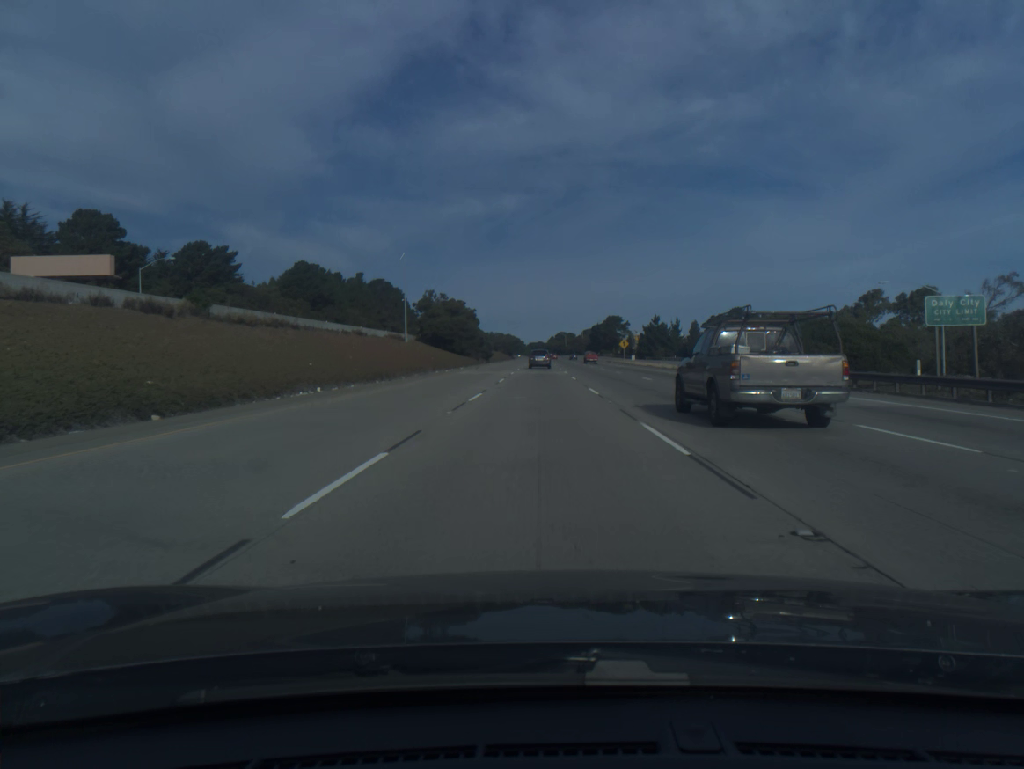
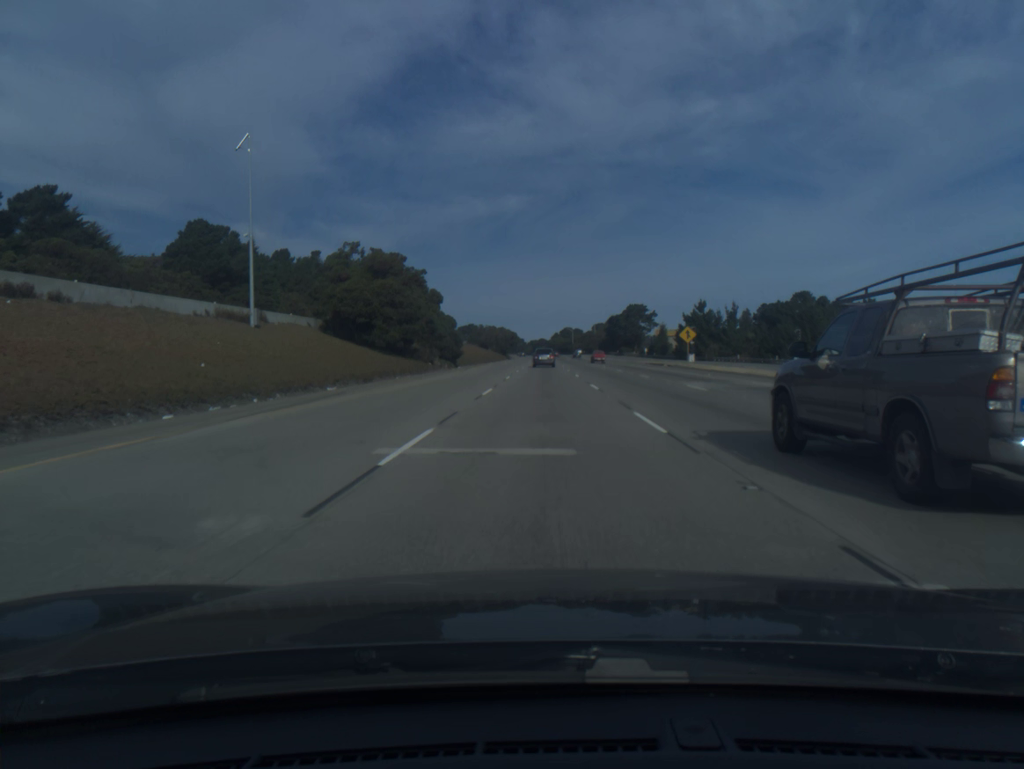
(-0.2, +56.0) m; 0°
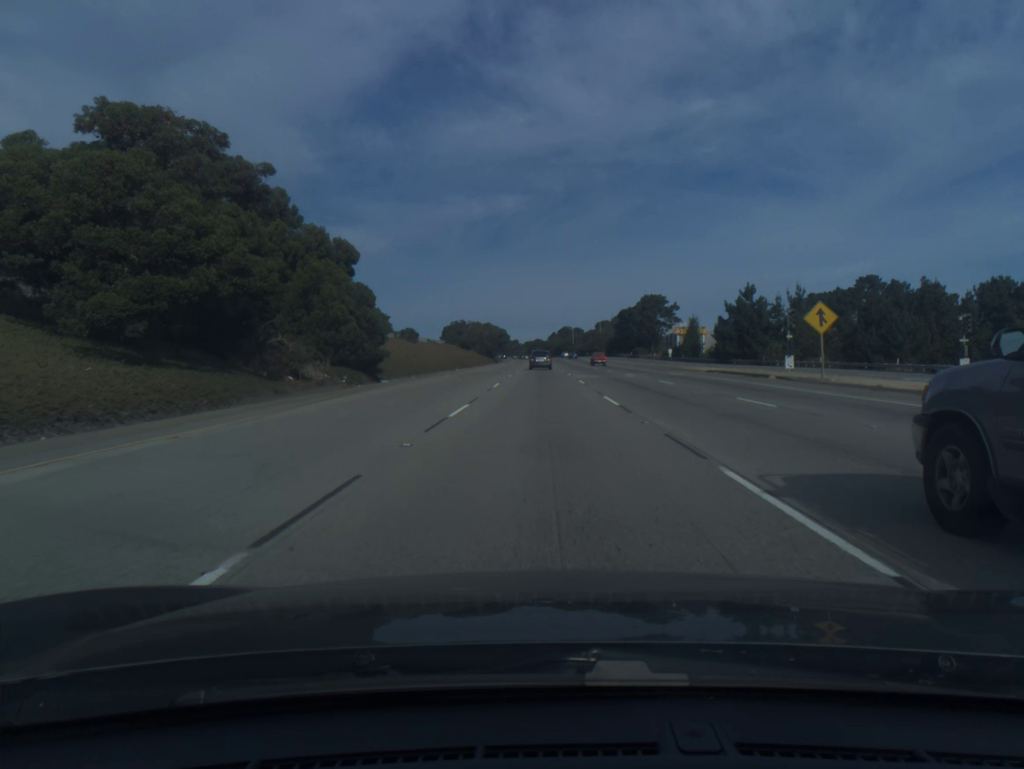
(+0.1, +37.2) m; 0°
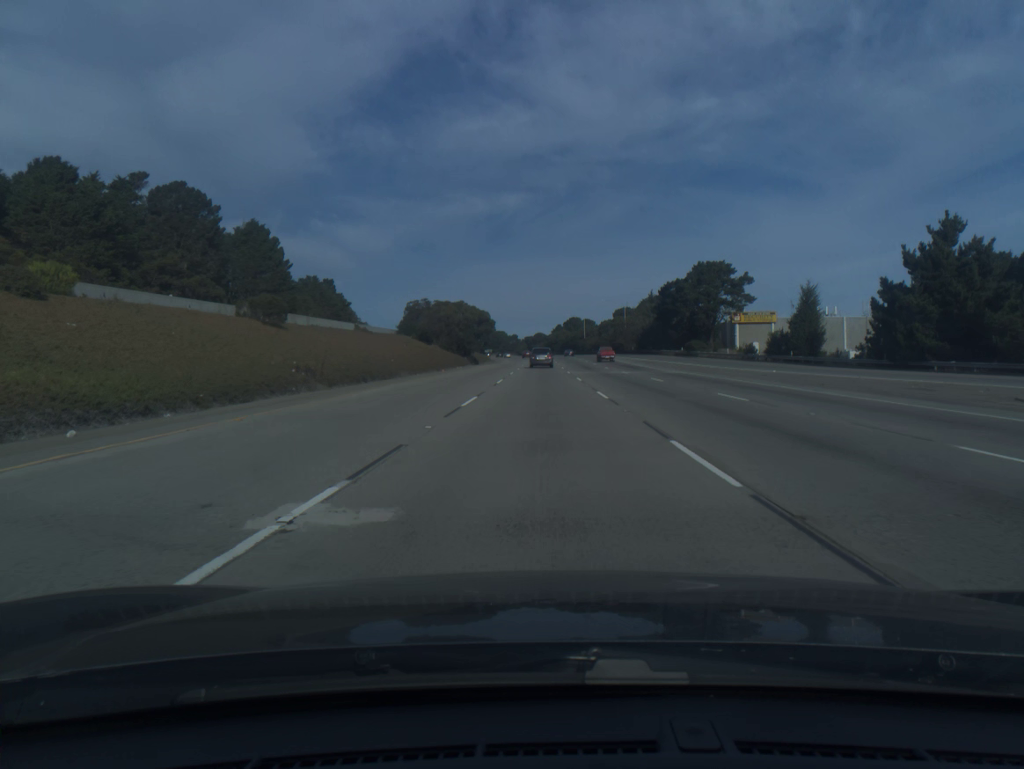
(0.0, +55.6) m; 0°
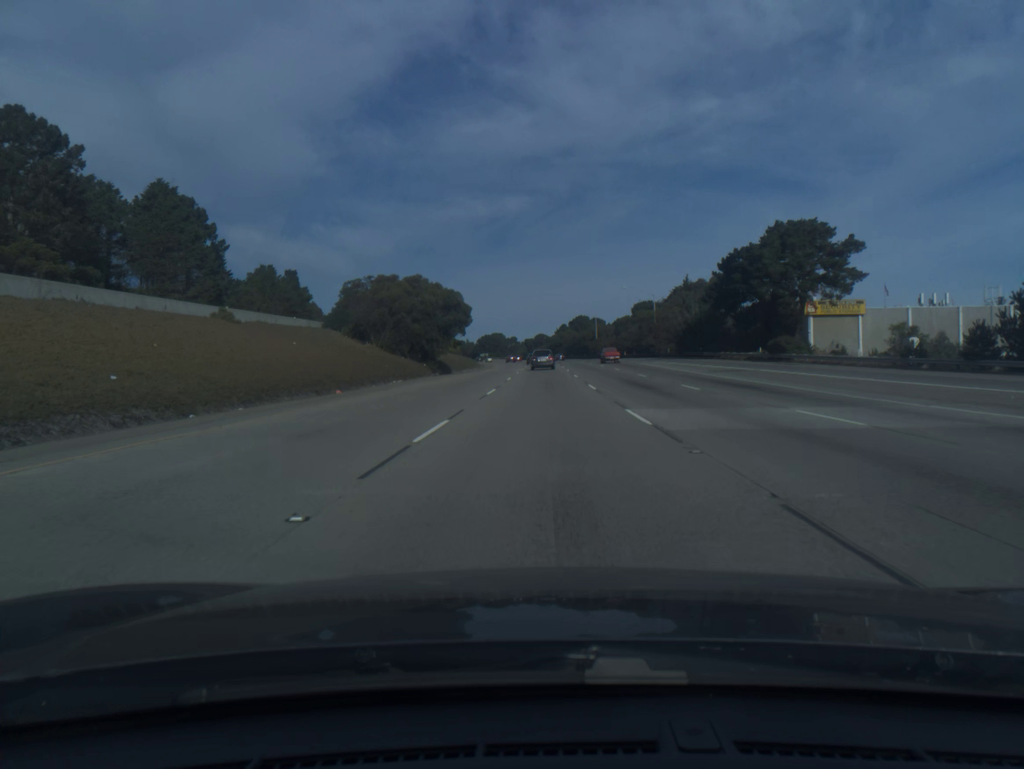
(-0.1, +36.8) m; 0°
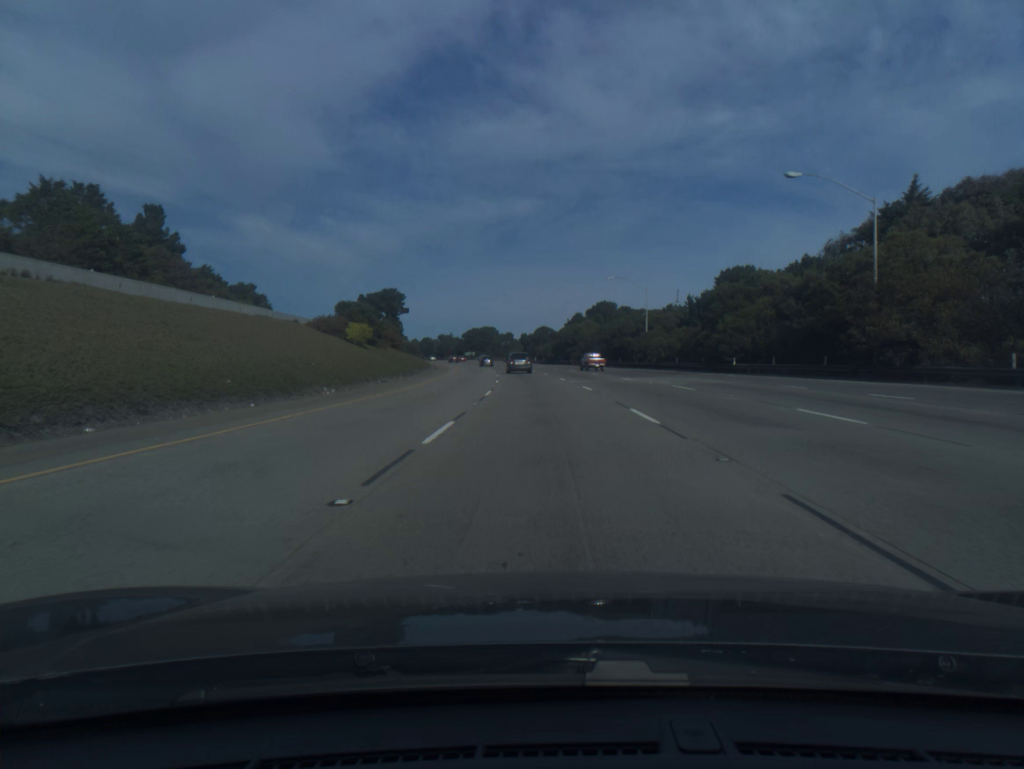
(-0.1, +73.1) m; 0°
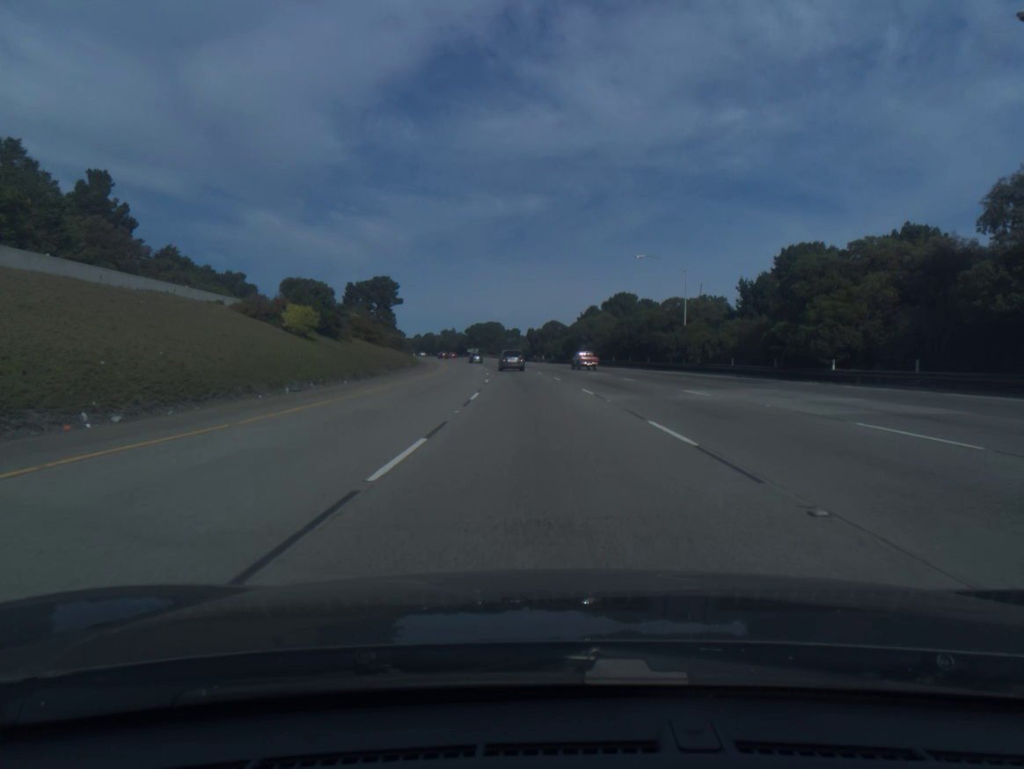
(-0.1, +18.1) m; -1°
